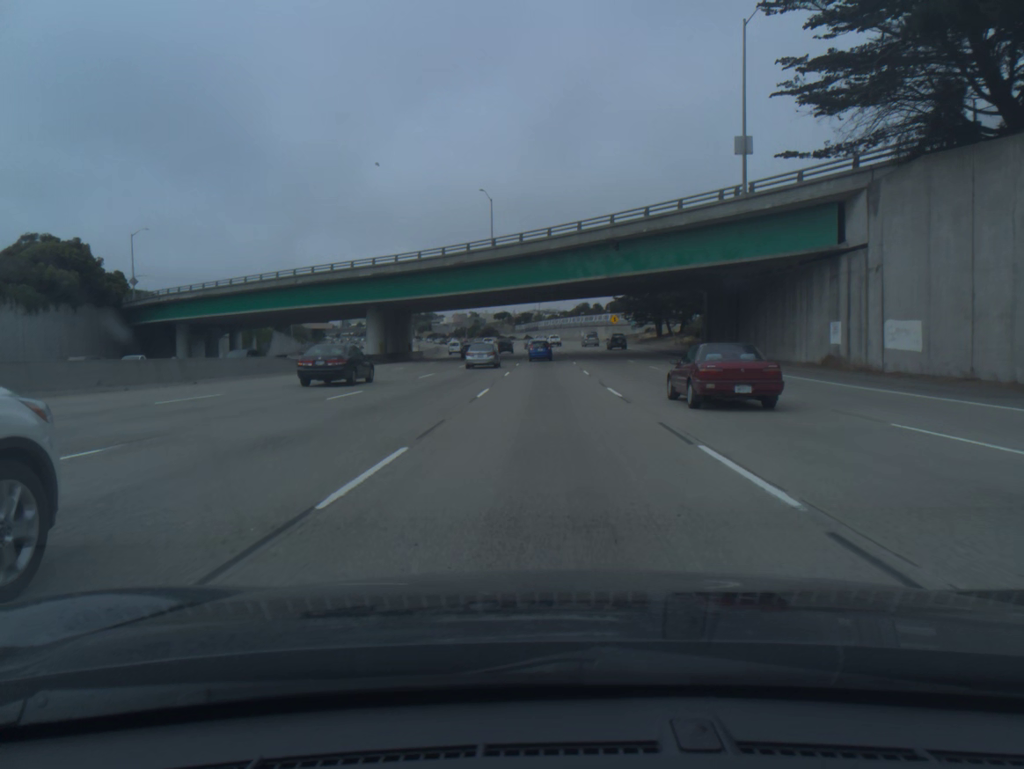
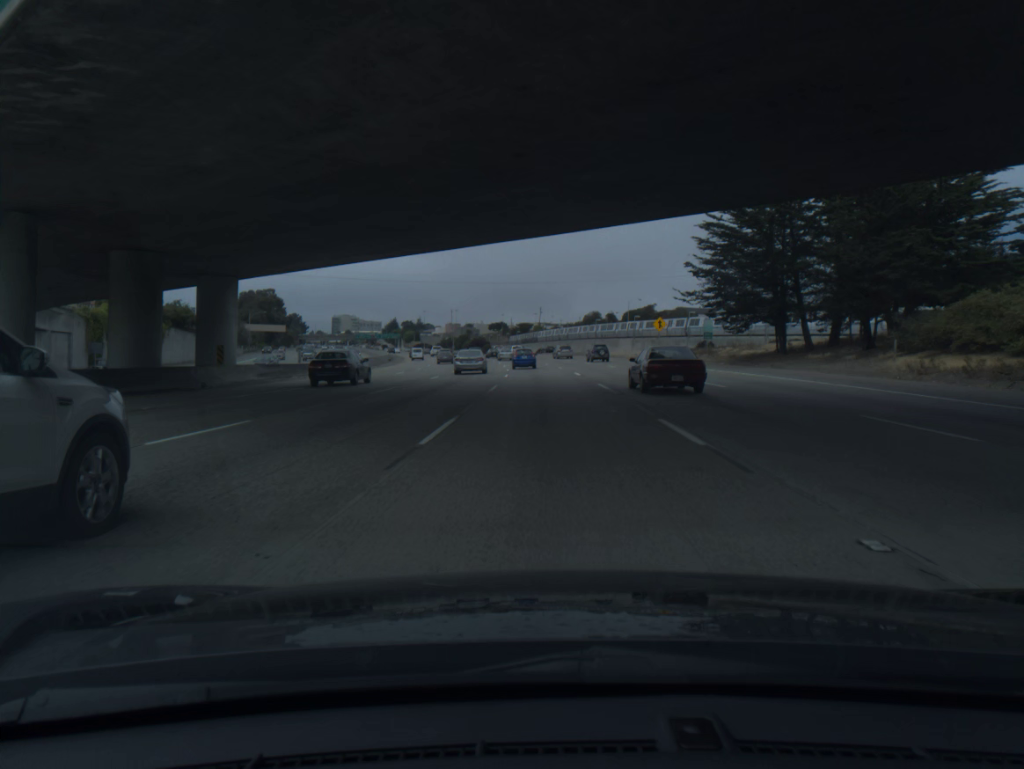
(+0.1, +52.8) m; 0°
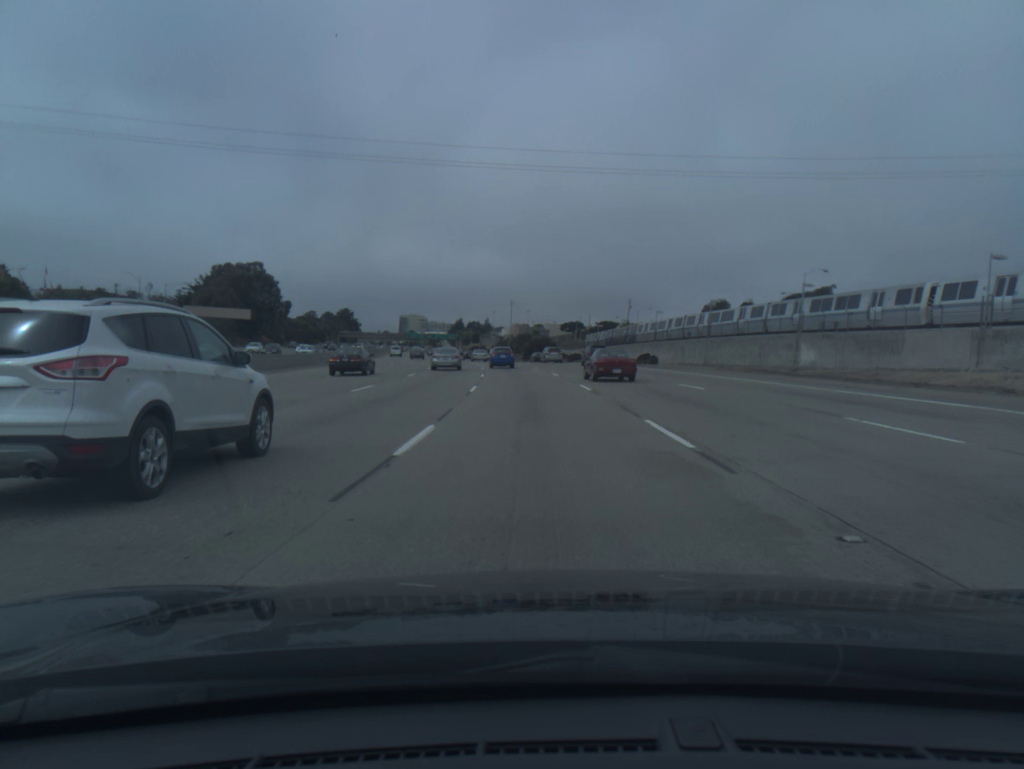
(-2.8, +86.2) m; -5°
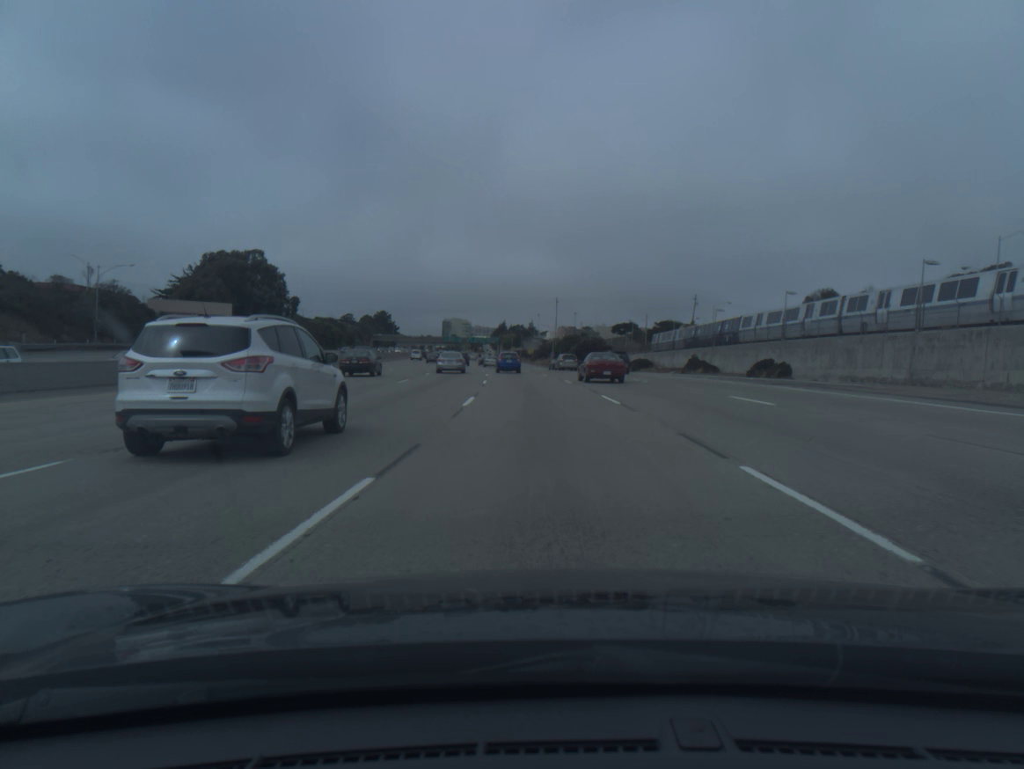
(-1.1, +34.0) m; -4°
